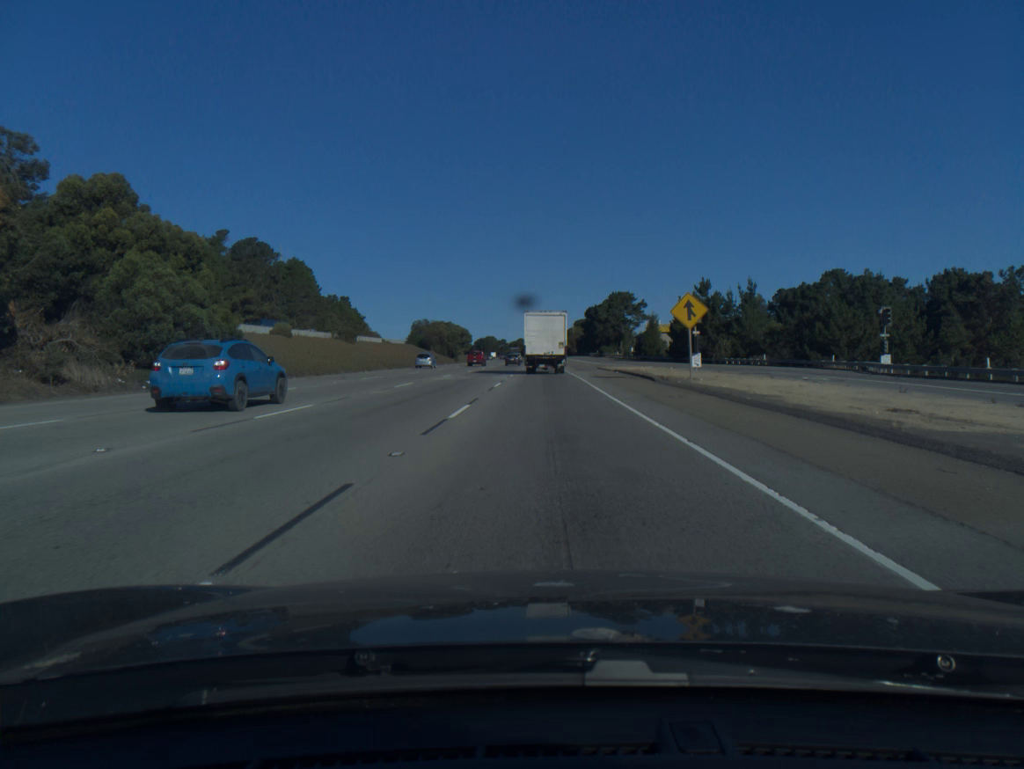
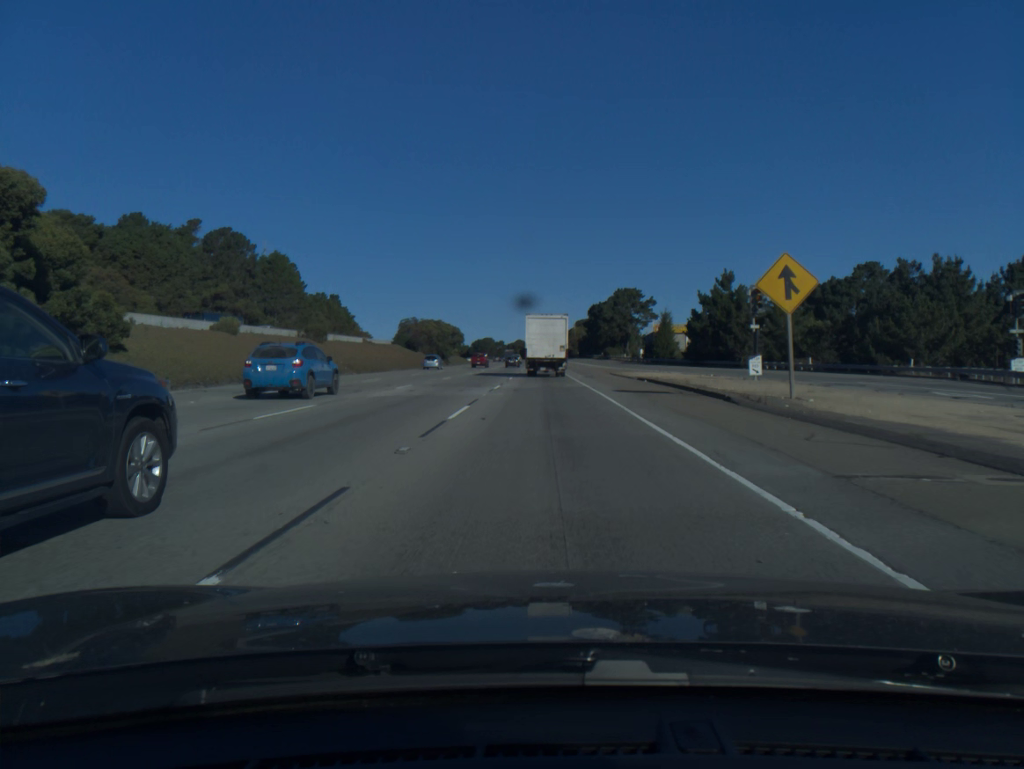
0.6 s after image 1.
(0.0, +14.4) m; 0°
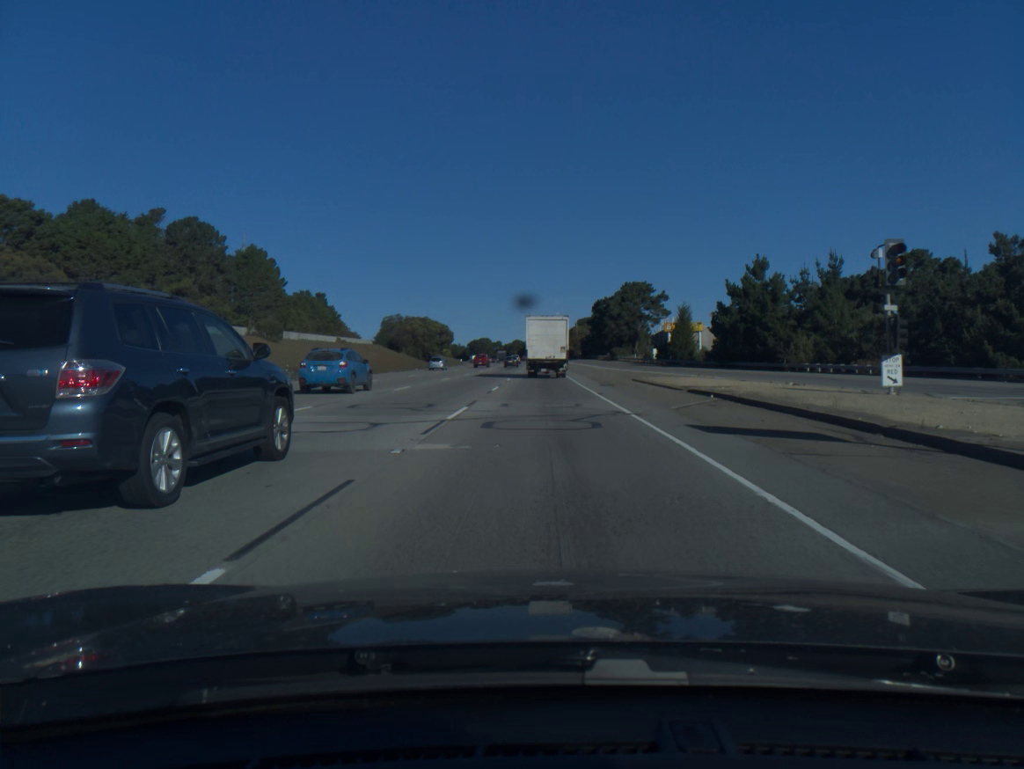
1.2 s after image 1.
(0.0, +14.4) m; 0°
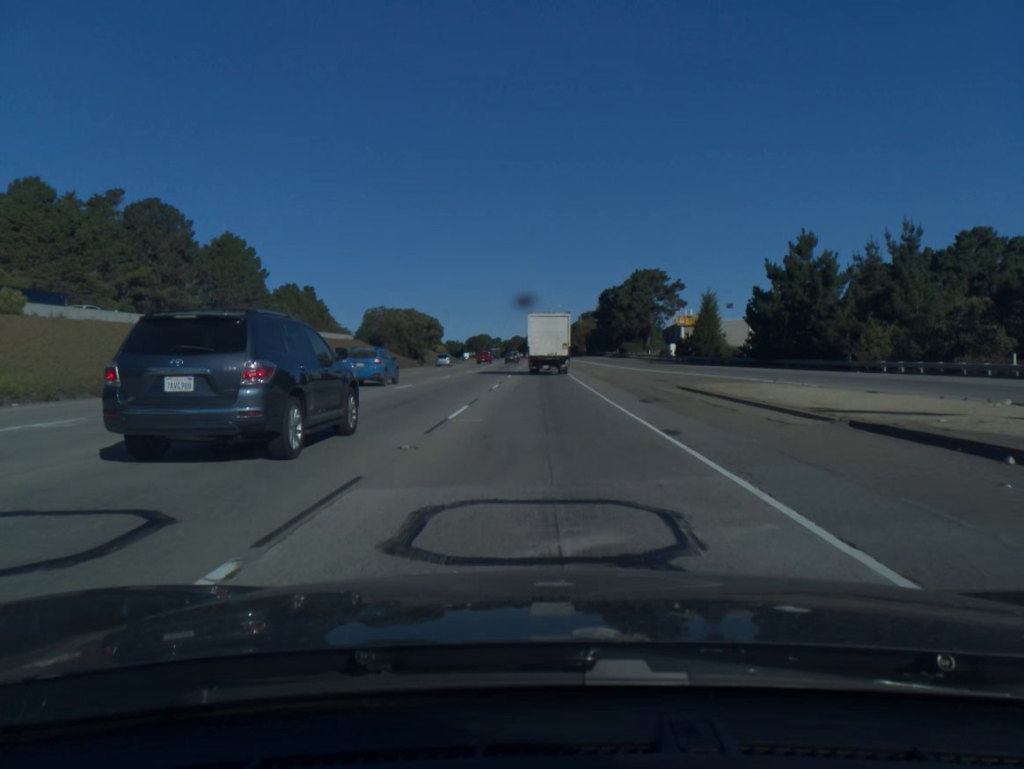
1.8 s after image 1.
(0.0, +14.3) m; 0°
